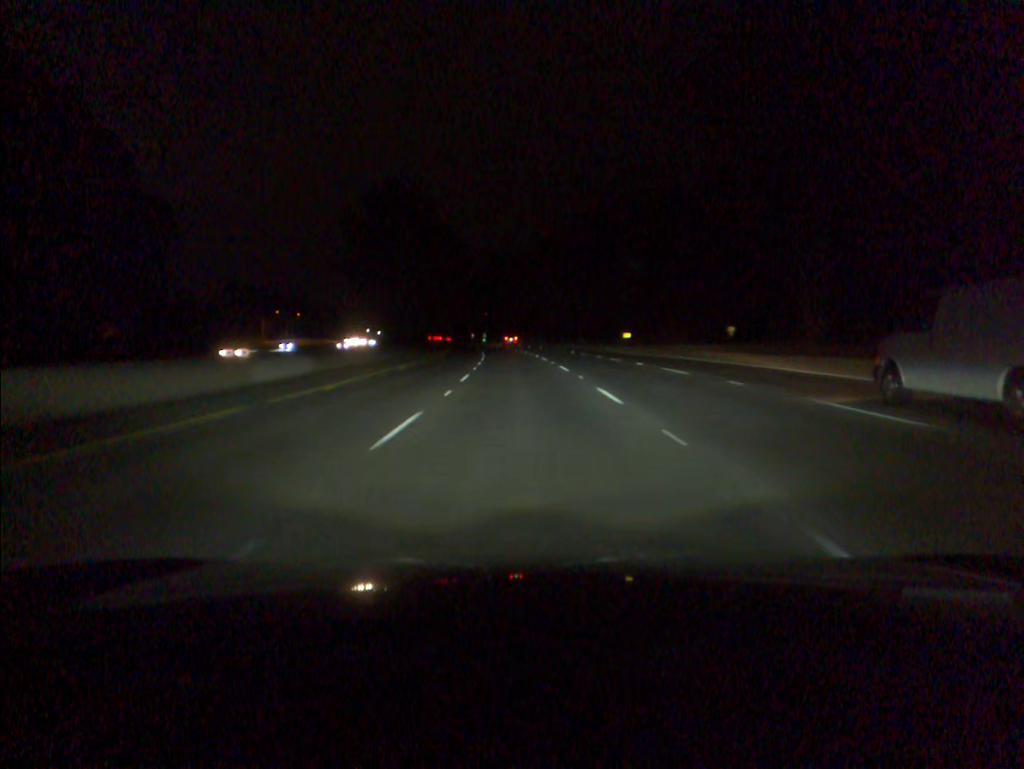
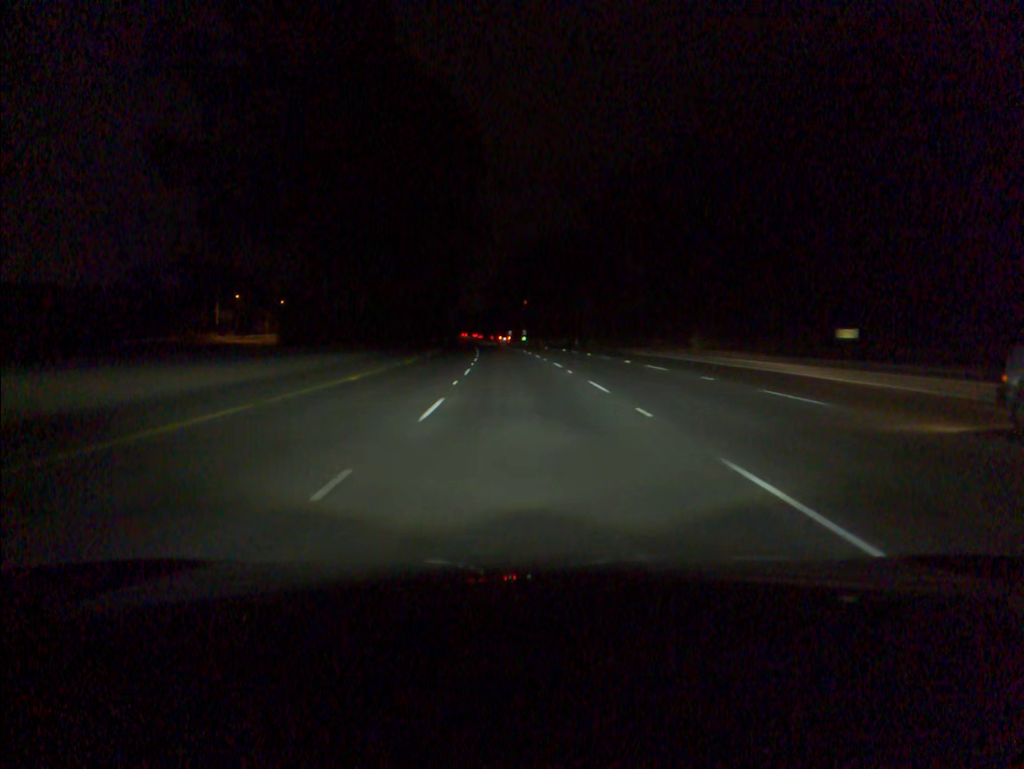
(-1.7, +69.8) m; -3°
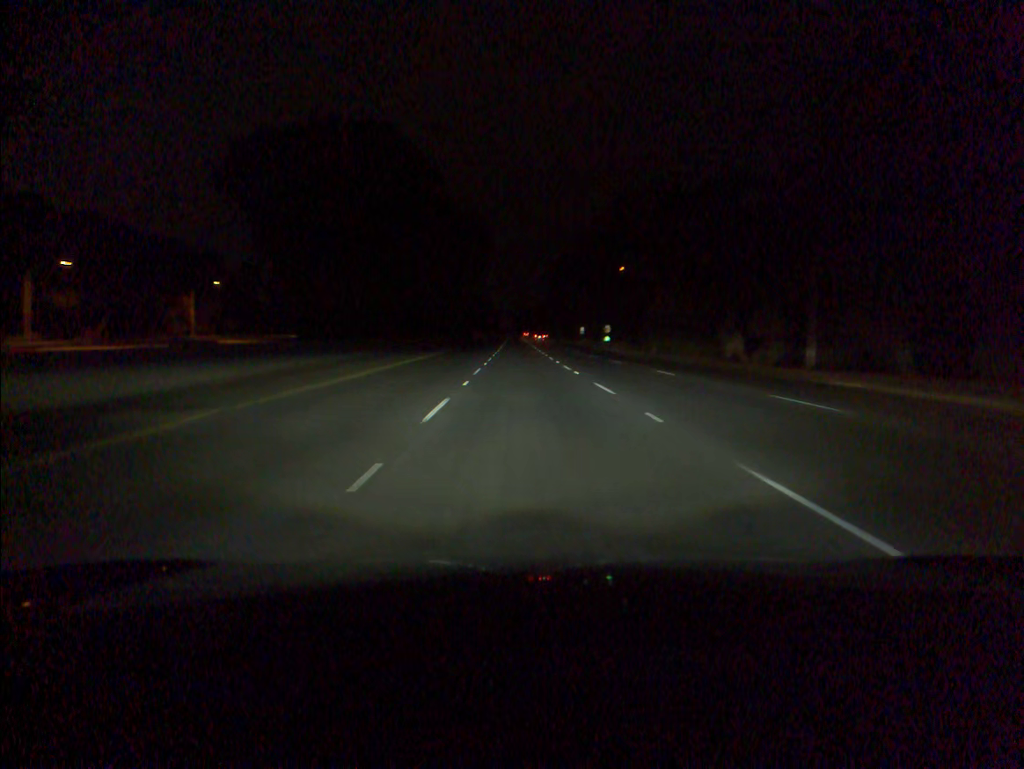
(-3.7, +87.6) m; -4°
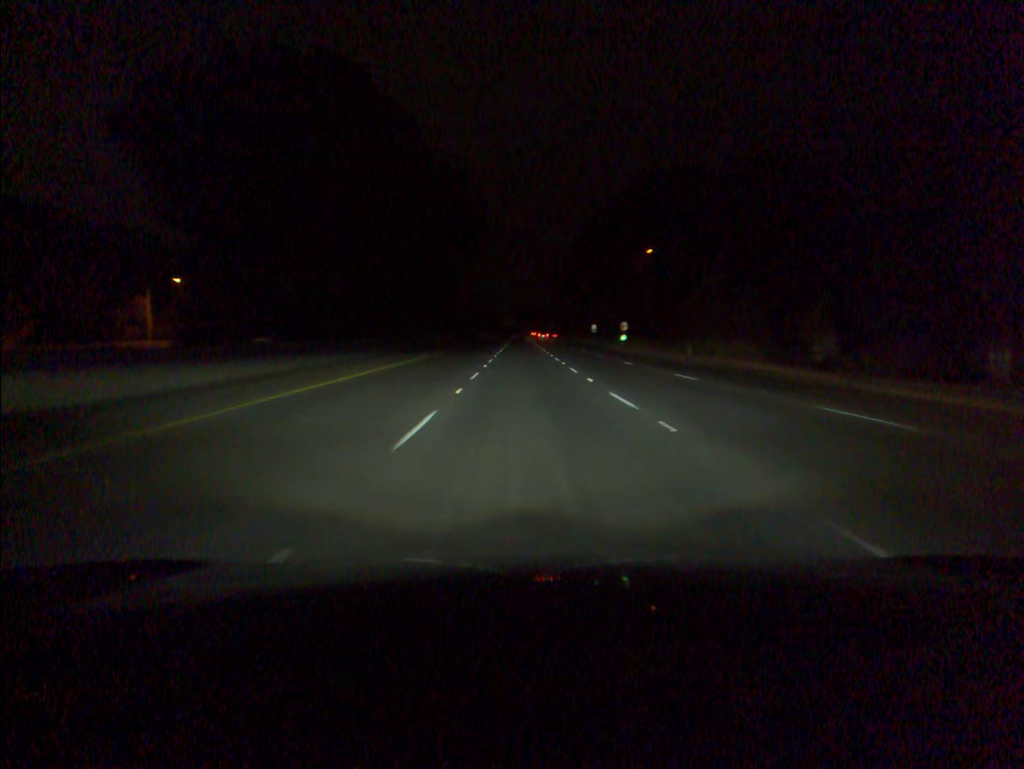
(0.0, +17.6) m; 0°
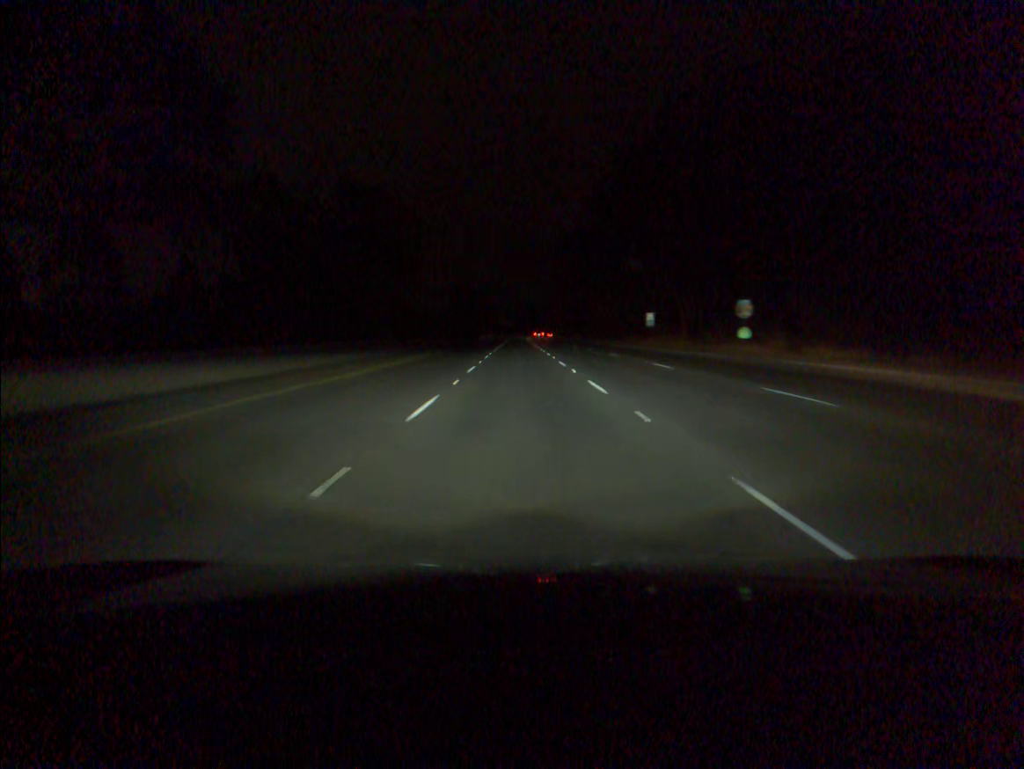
(0.0, +70.4) m; 0°
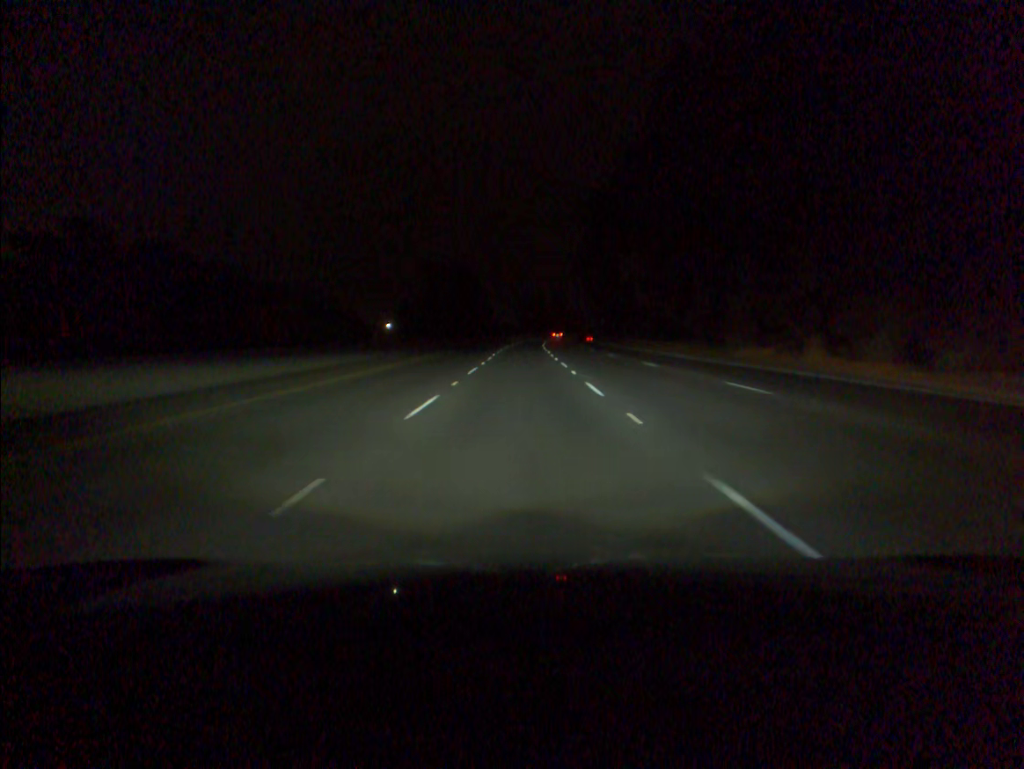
(-0.4, +87.4) m; 0°
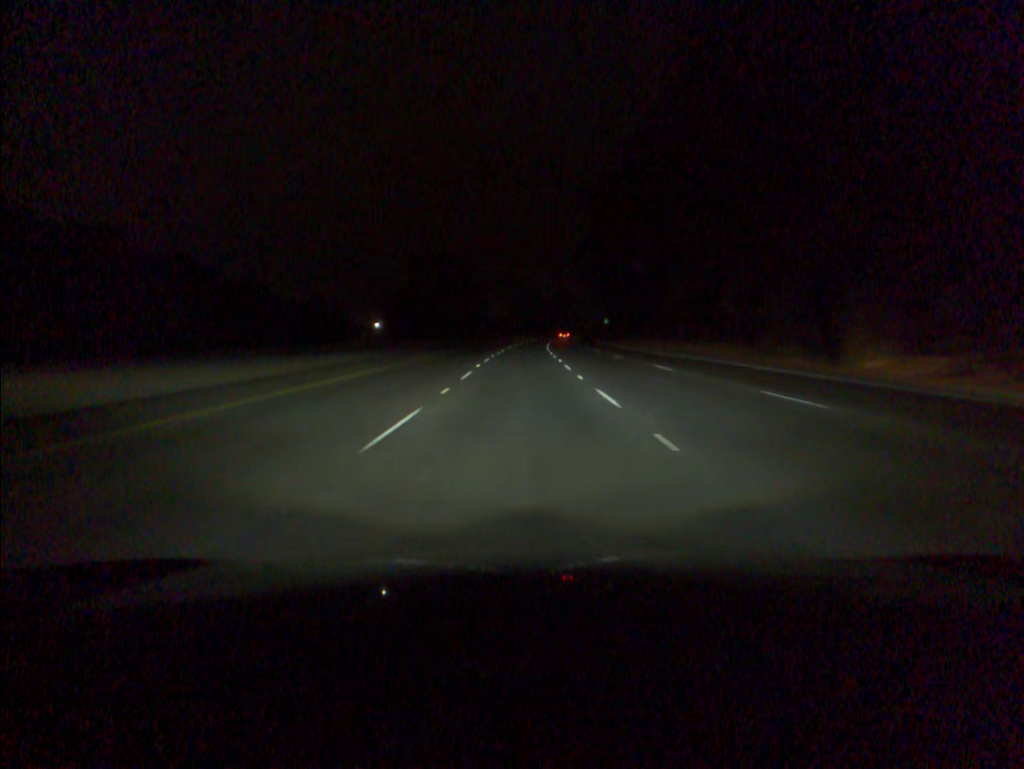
(0.0, +17.4) m; 0°
